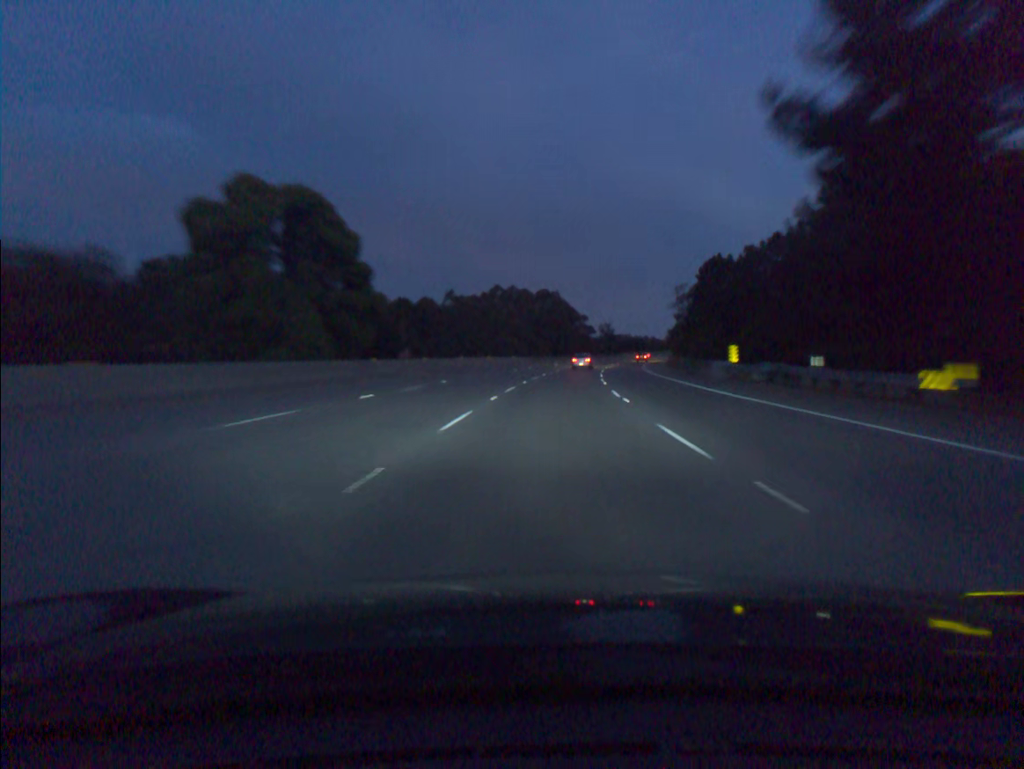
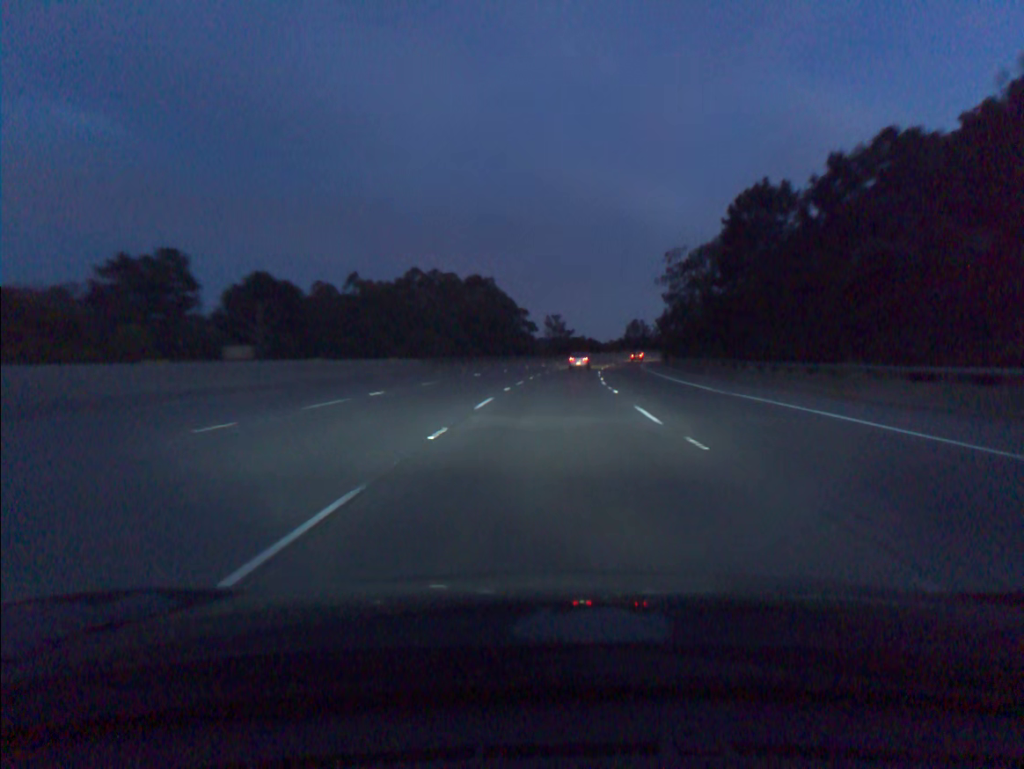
(+2.0, +53.3) m; +5°
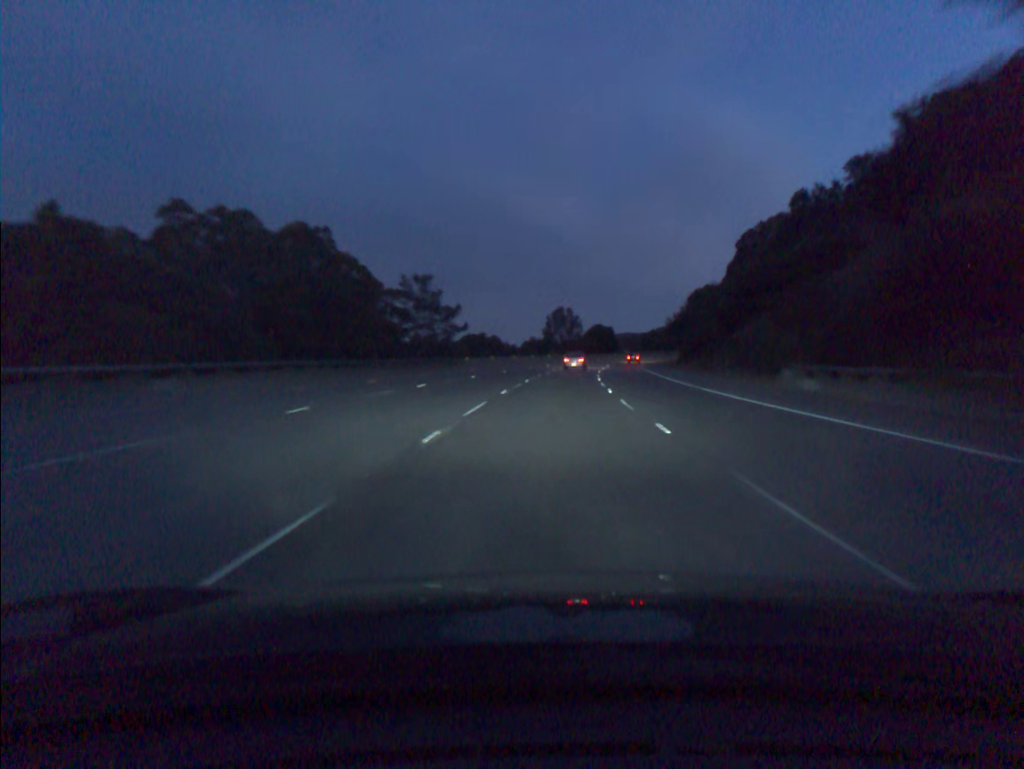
(+5.5, +87.5) m; +7°
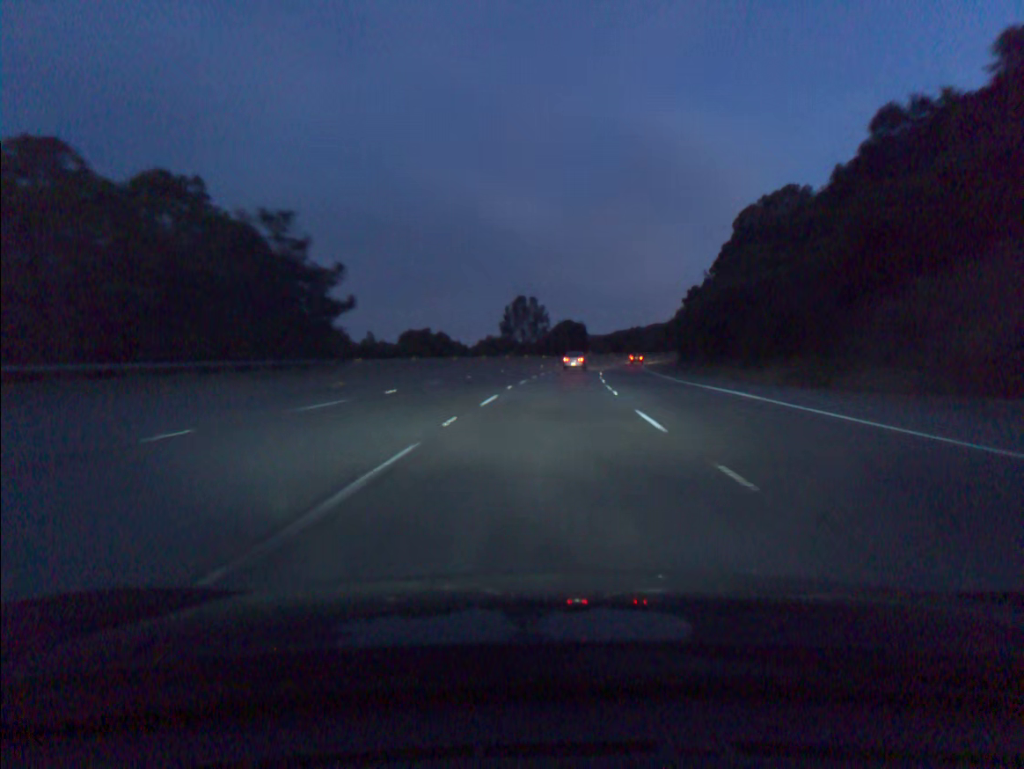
(+0.9, +34.7) m; +3°
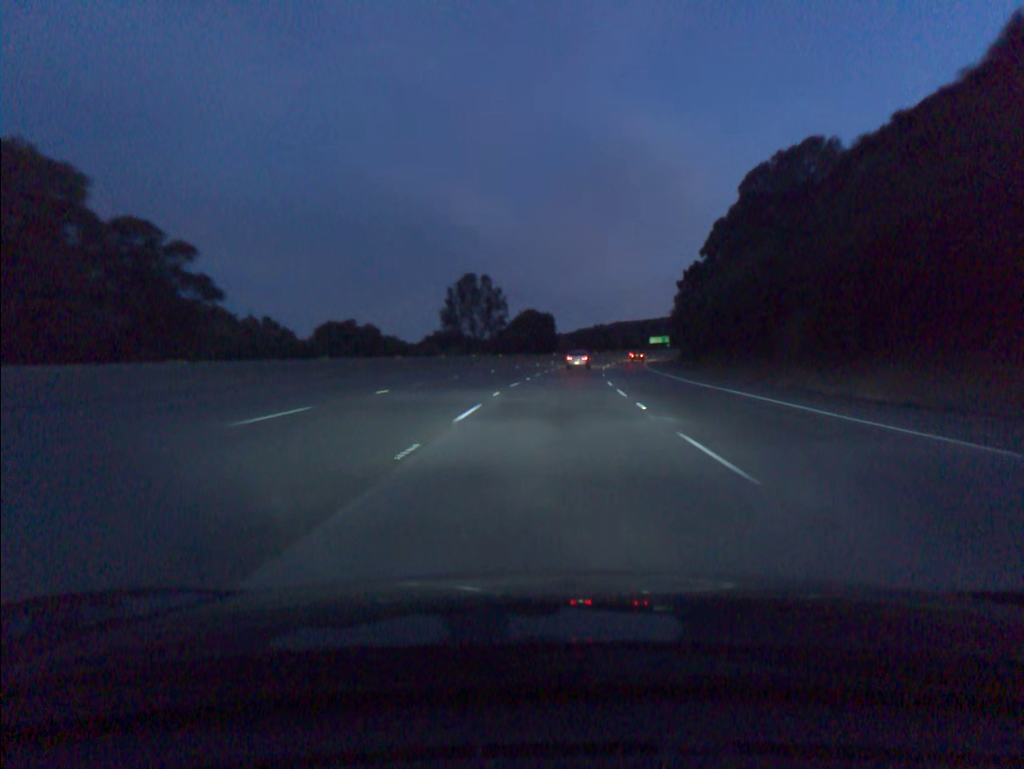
(+0.8, +34.5) m; +3°
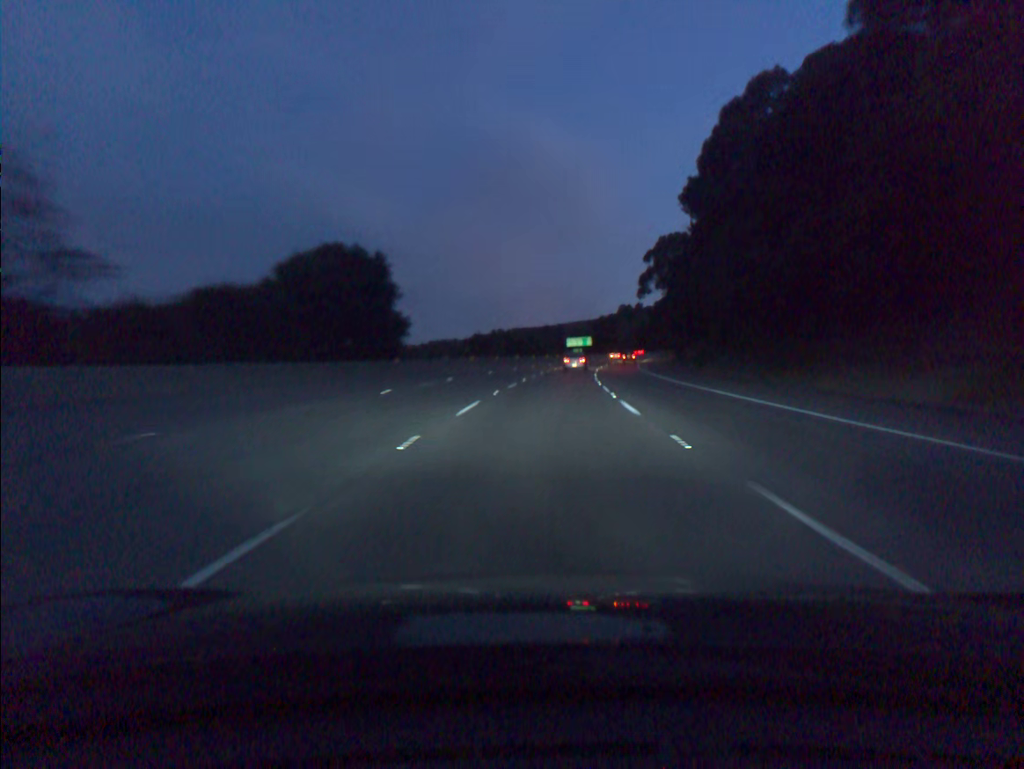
(+5.5, +84.9) m; +7°
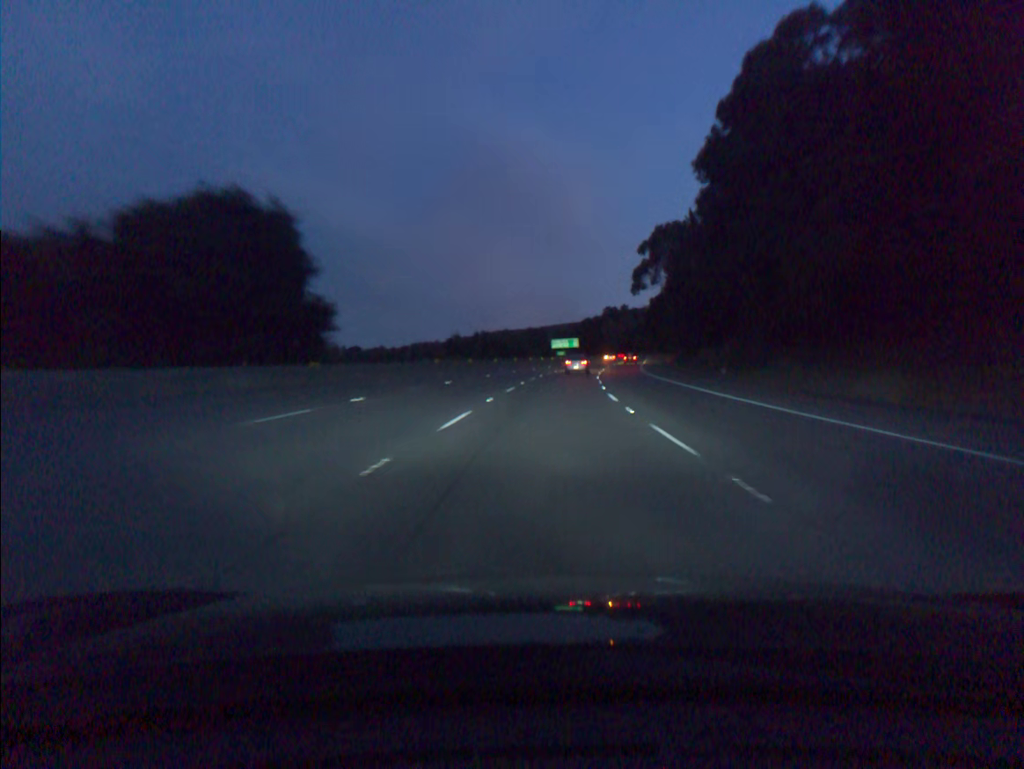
(+0.2, +16.9) m; +1°
